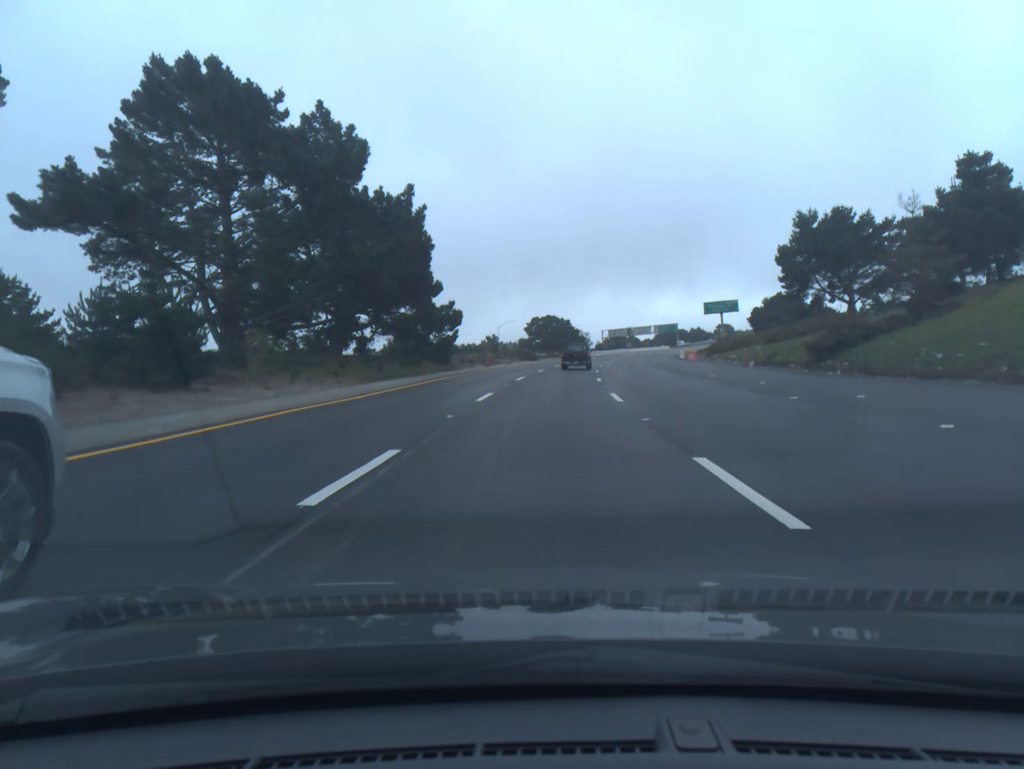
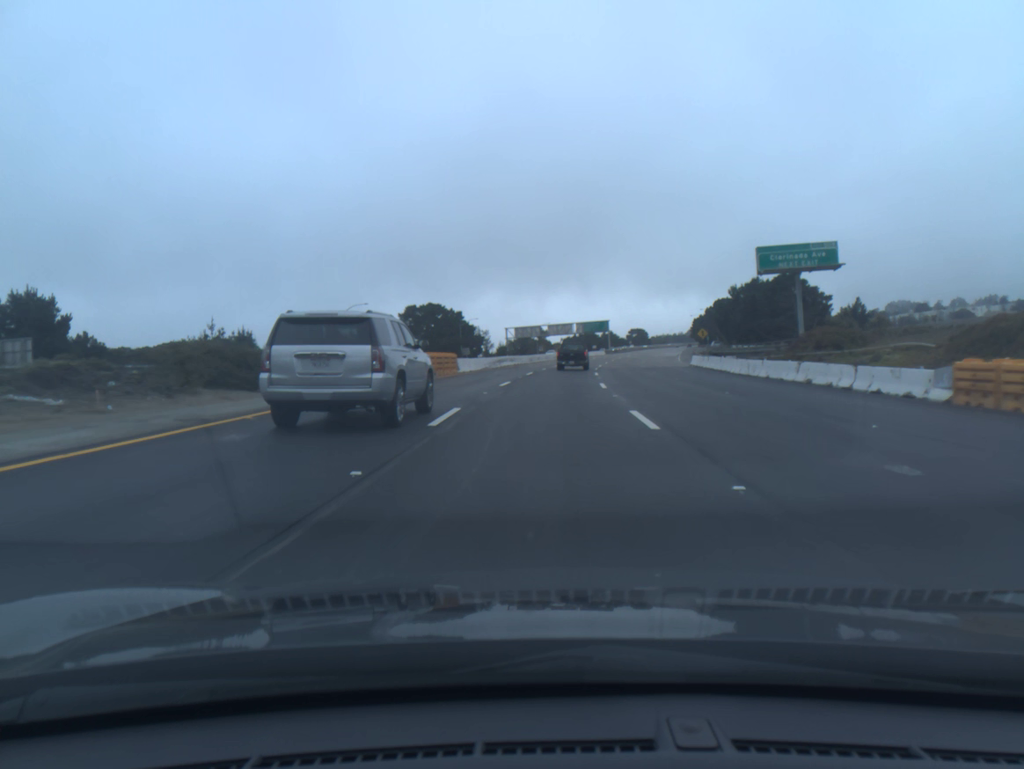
(+4.7, +78.0) m; +7°
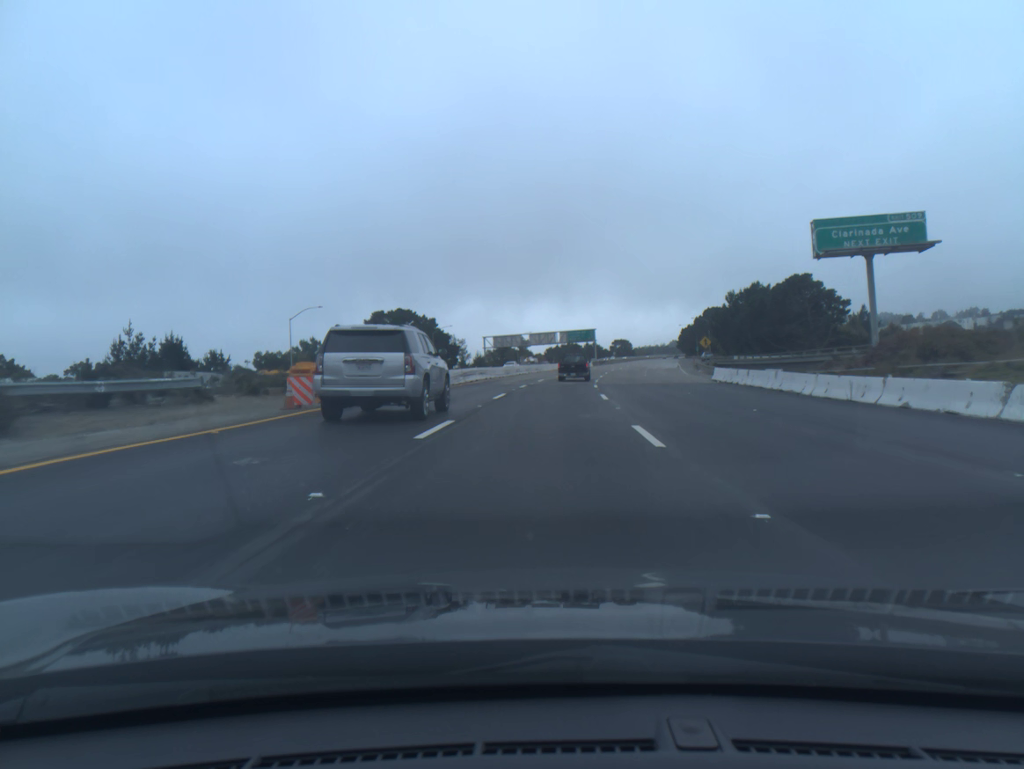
(+0.2, +15.4) m; +1°
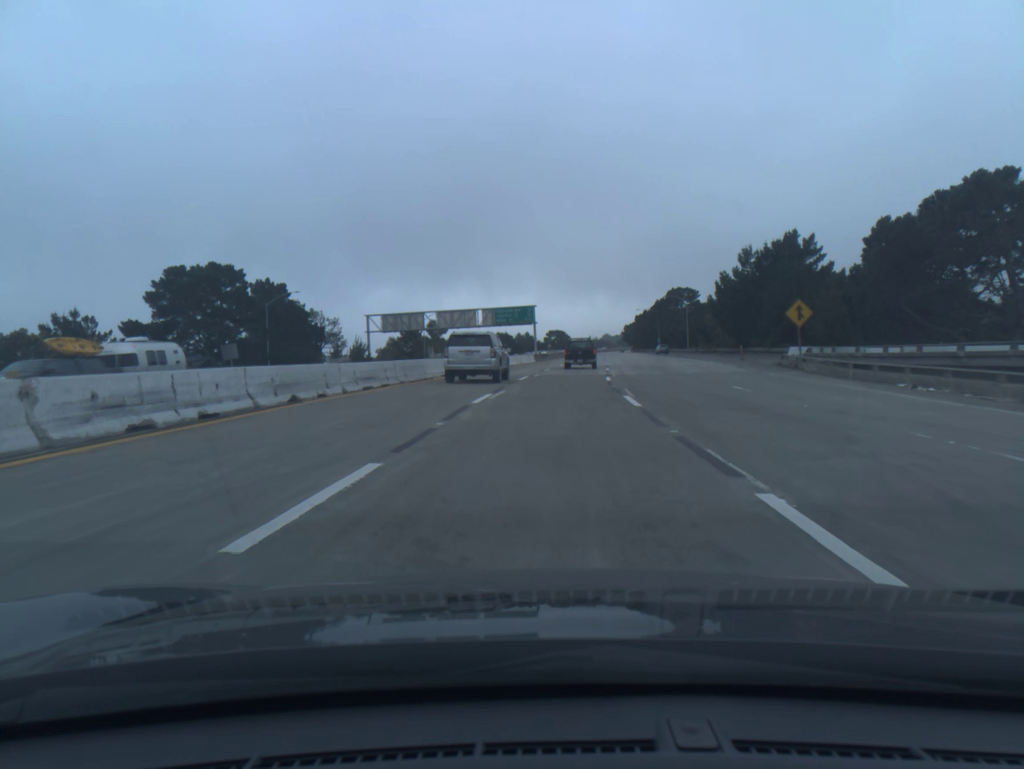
(+2.6, +60.4) m; +5°
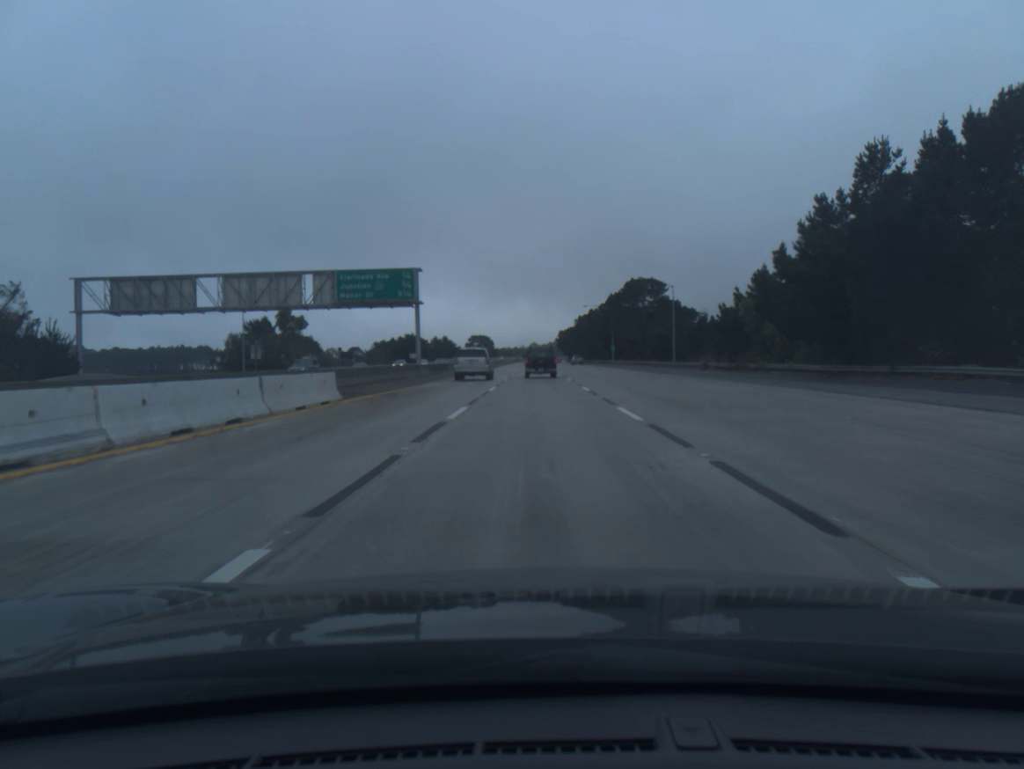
(+3.1, +59.1) m; +5°
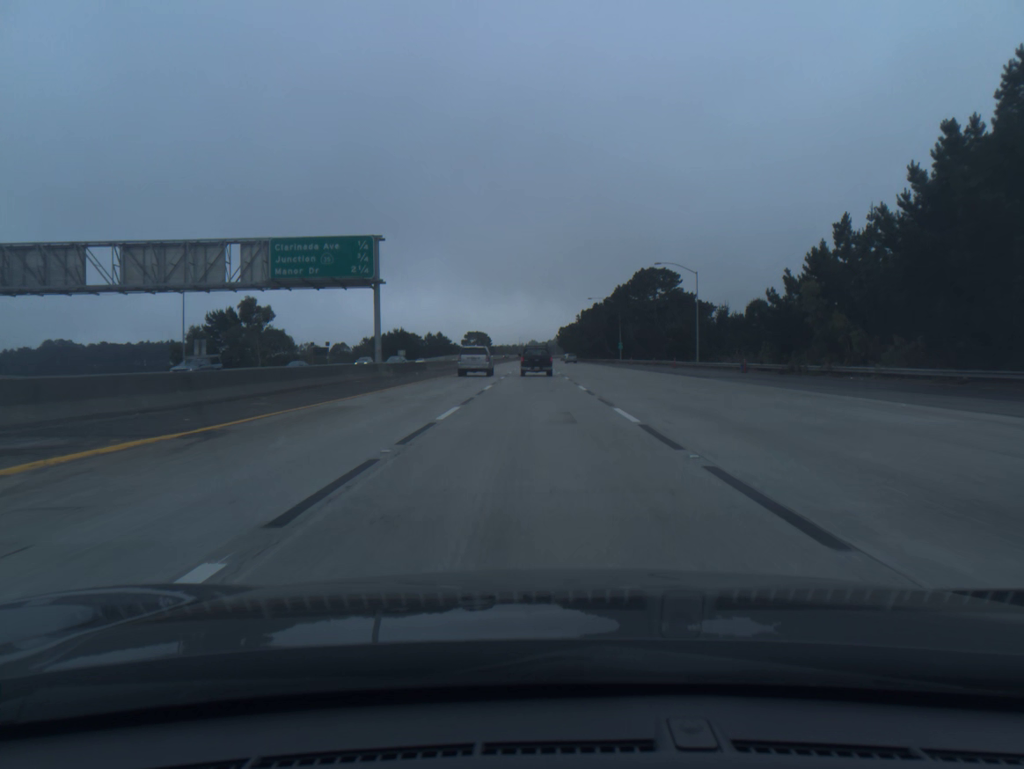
(0.0, +14.7) m; 0°
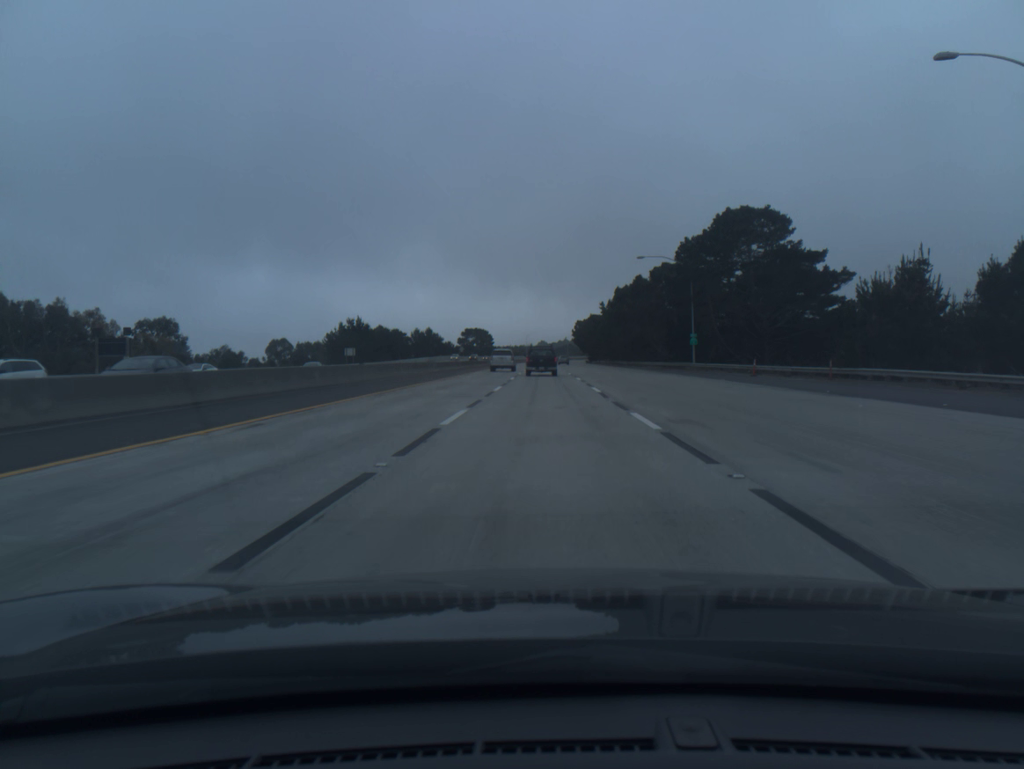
(-0.4, +58.3) m; -1°
